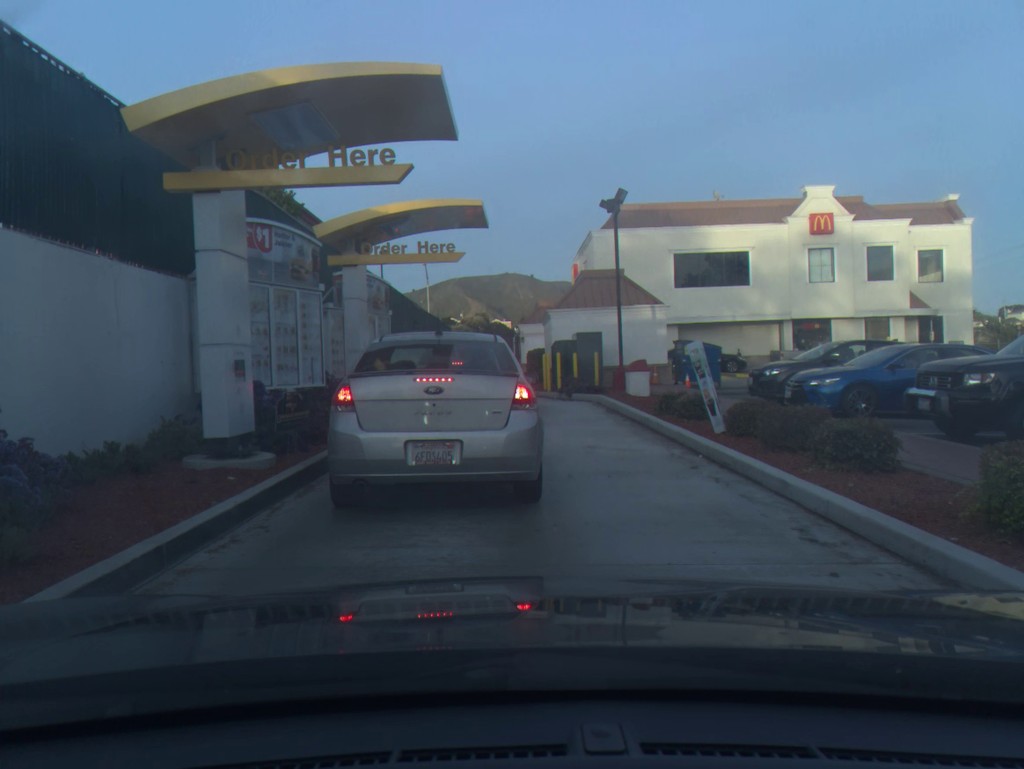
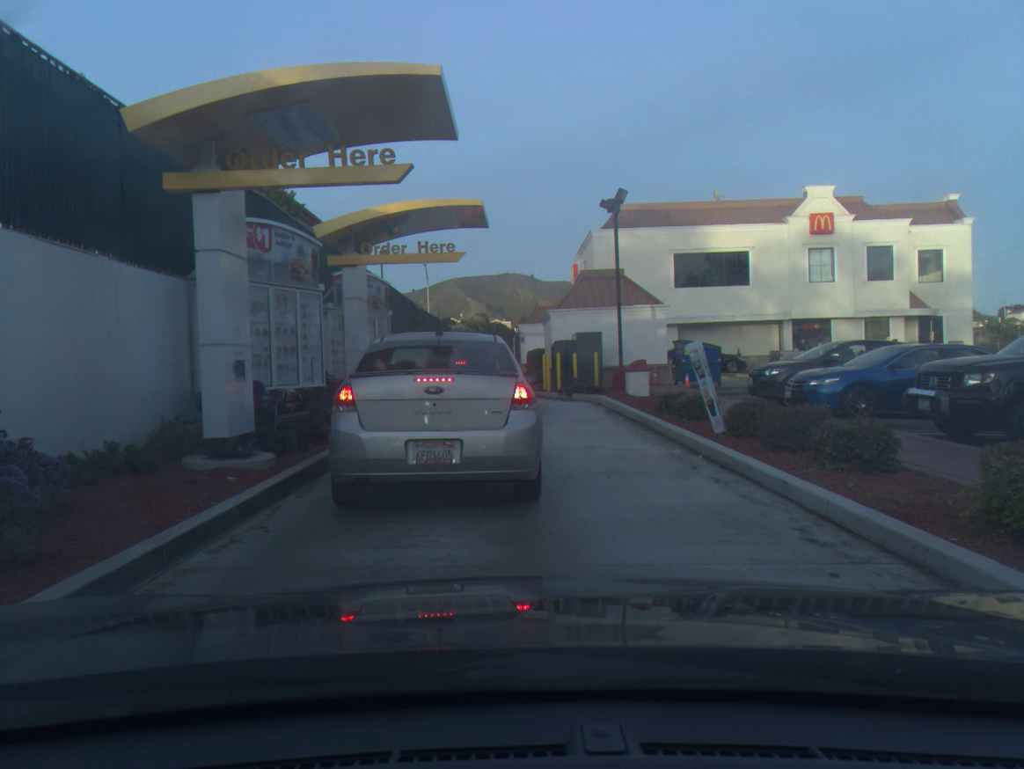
(0.0, 0.0) m; 0°
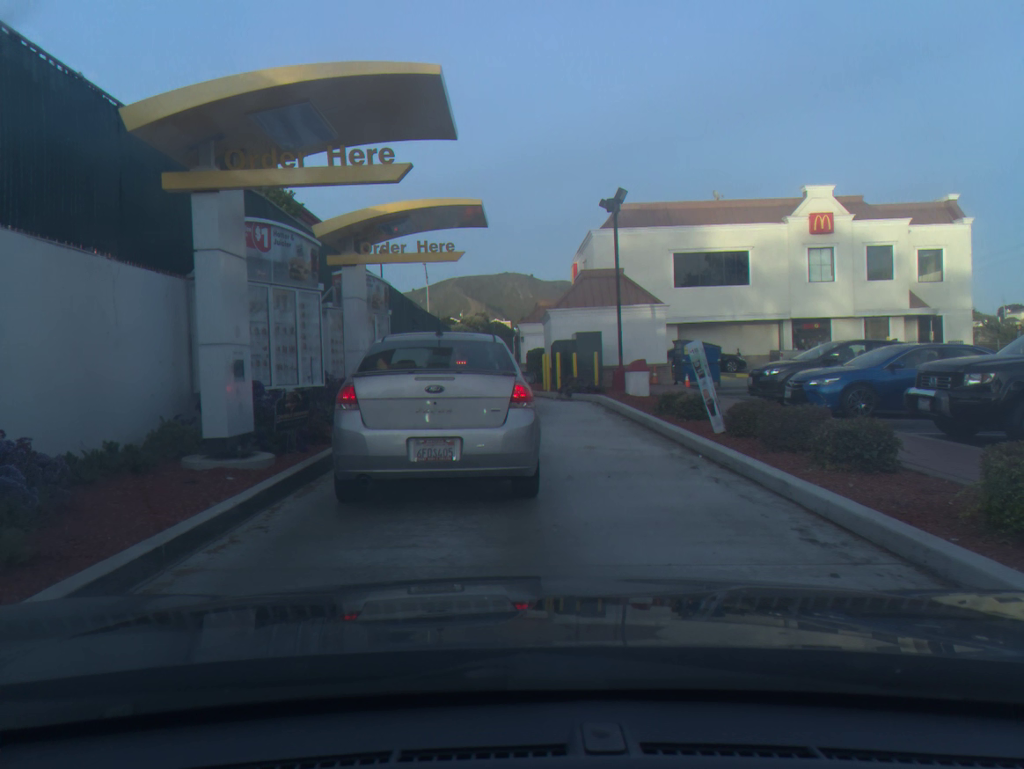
(0.0, 0.0) m; 0°
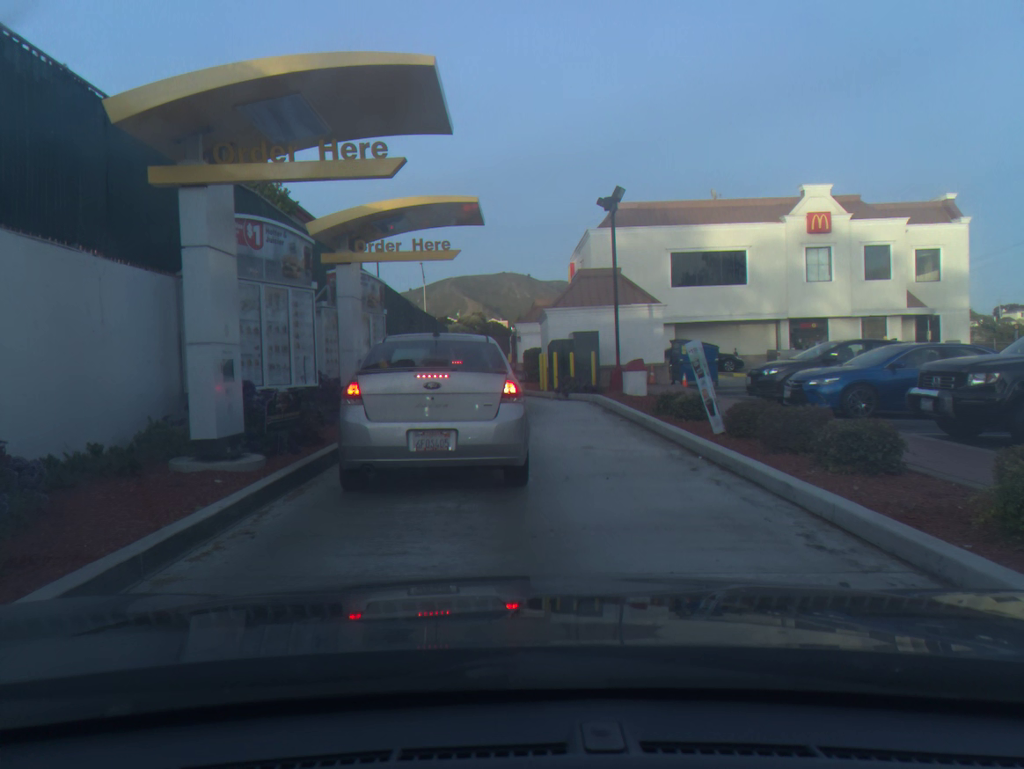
(0.0, +0.2) m; 0°
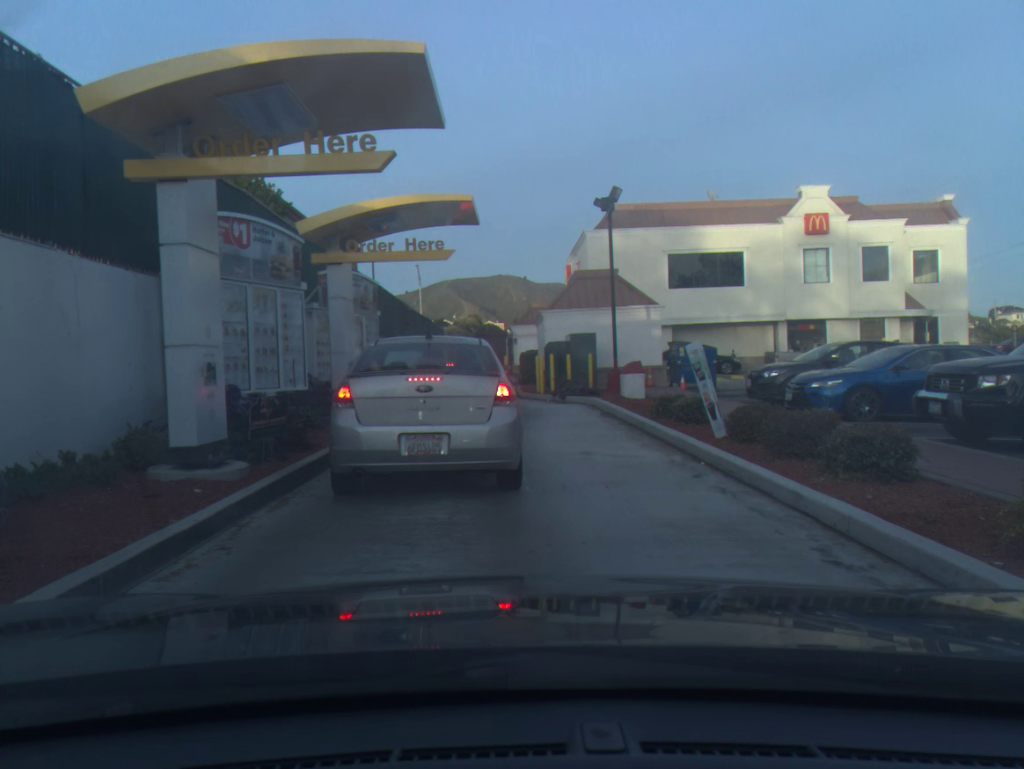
(0.0, +0.3) m; 0°
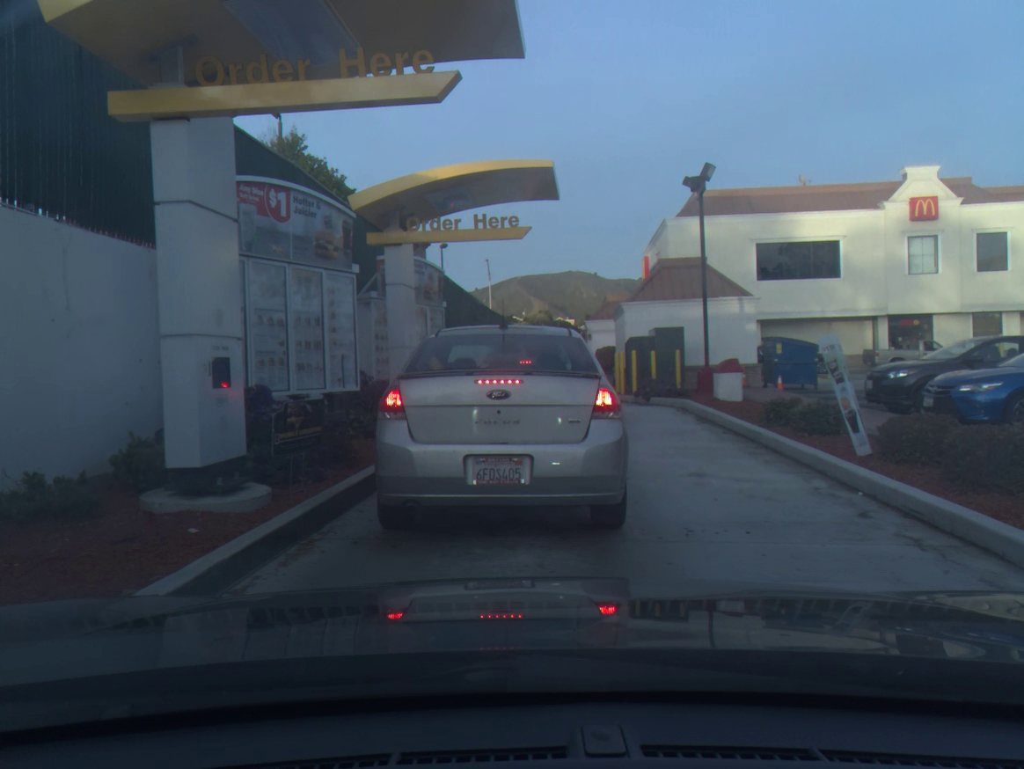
(-0.2, +1.9) m; -5°
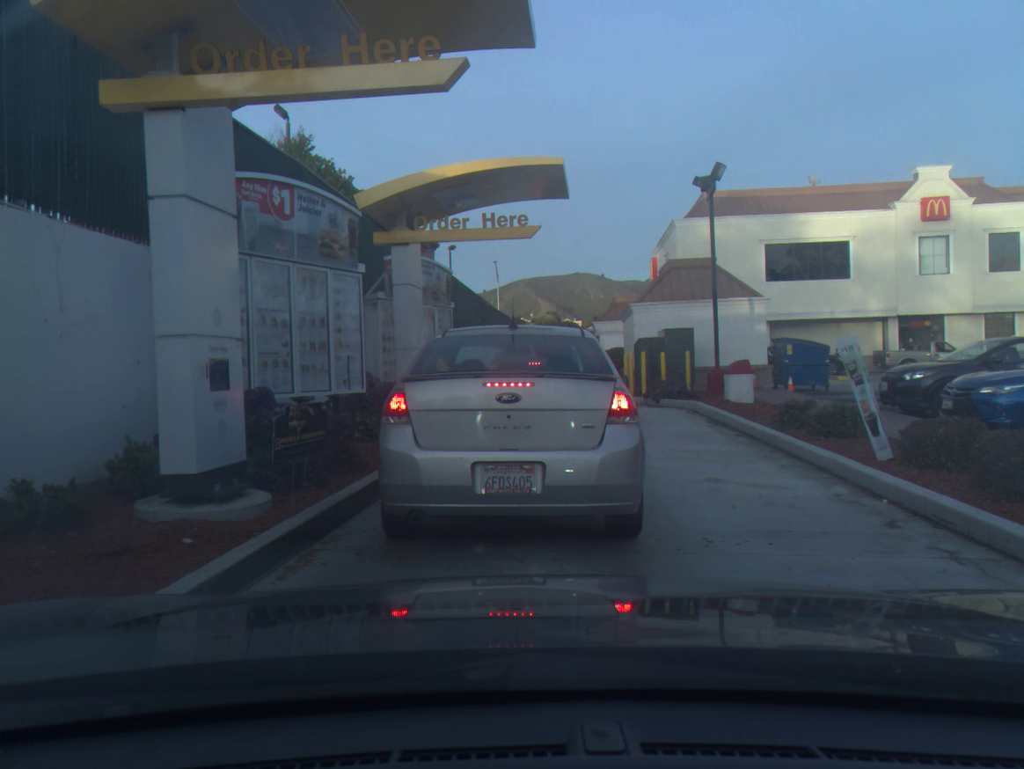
(0.0, +0.3) m; -1°
